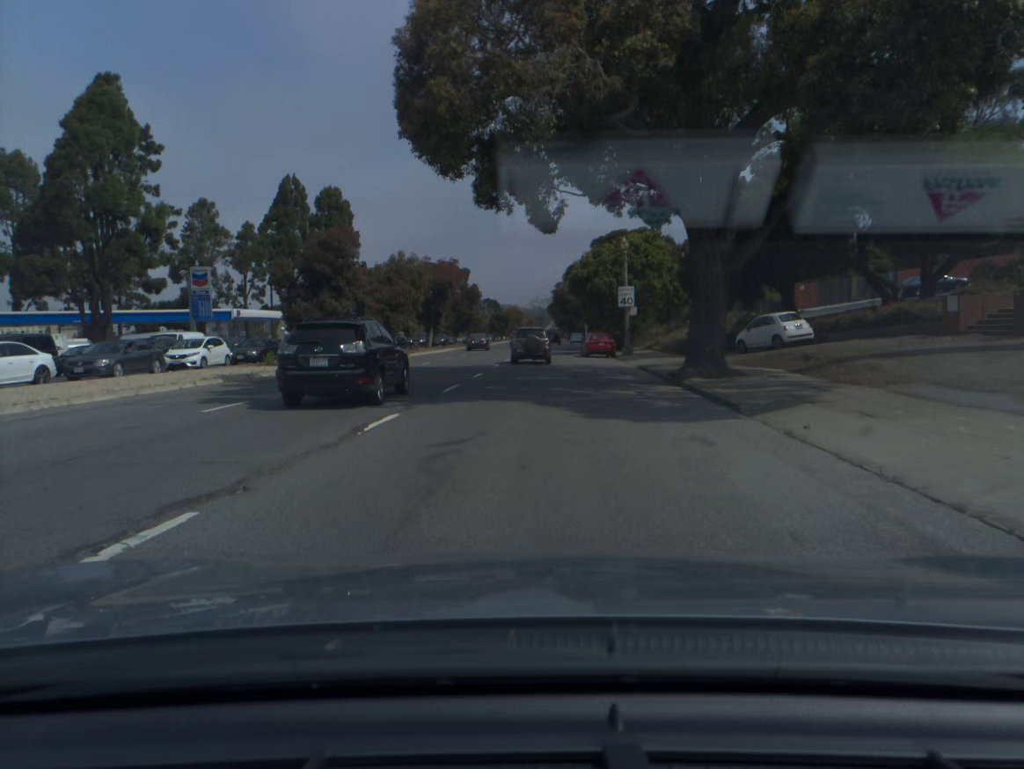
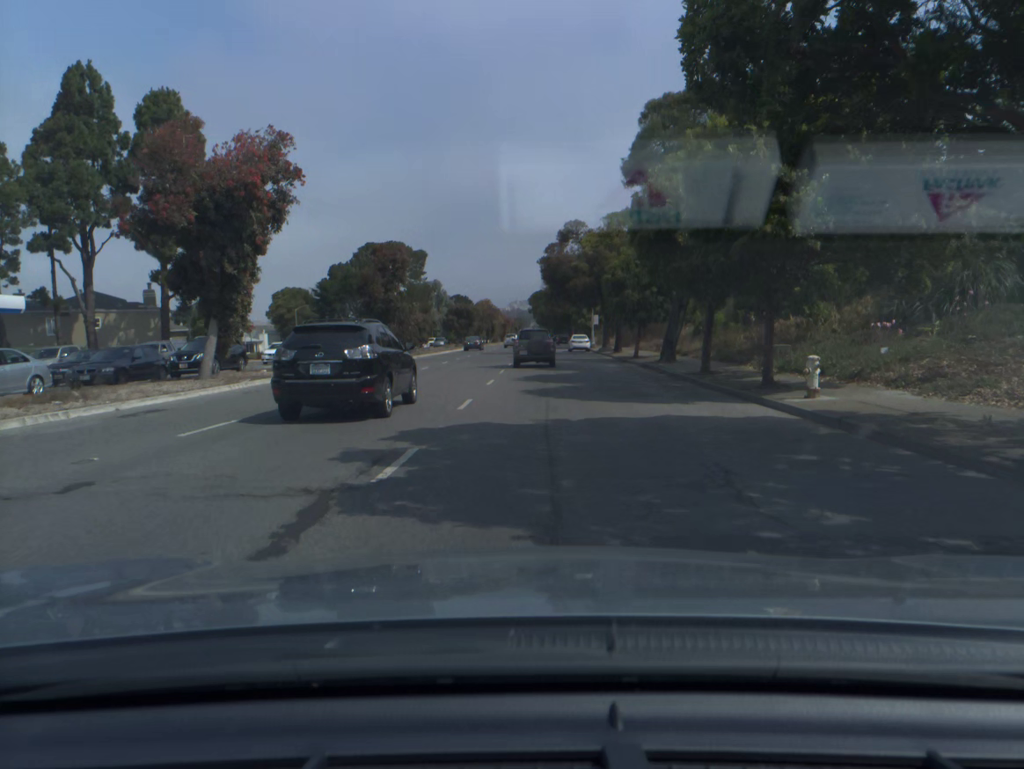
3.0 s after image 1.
(+0.7, +46.8) m; +1°
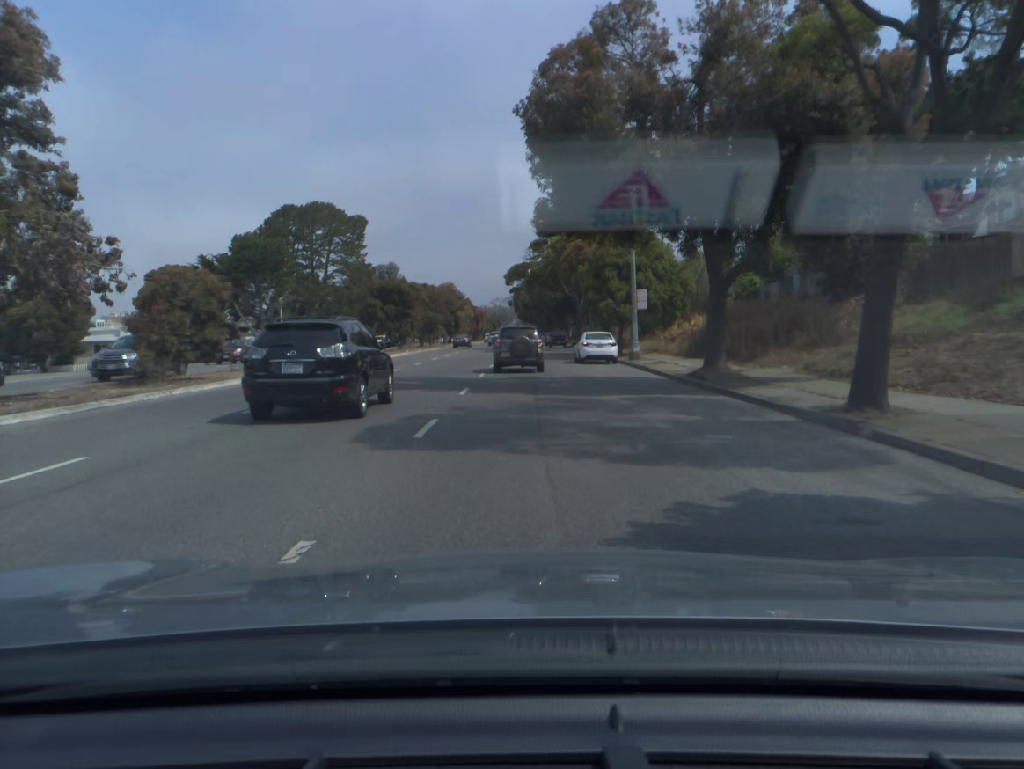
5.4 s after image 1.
(+0.6, +40.5) m; +1°
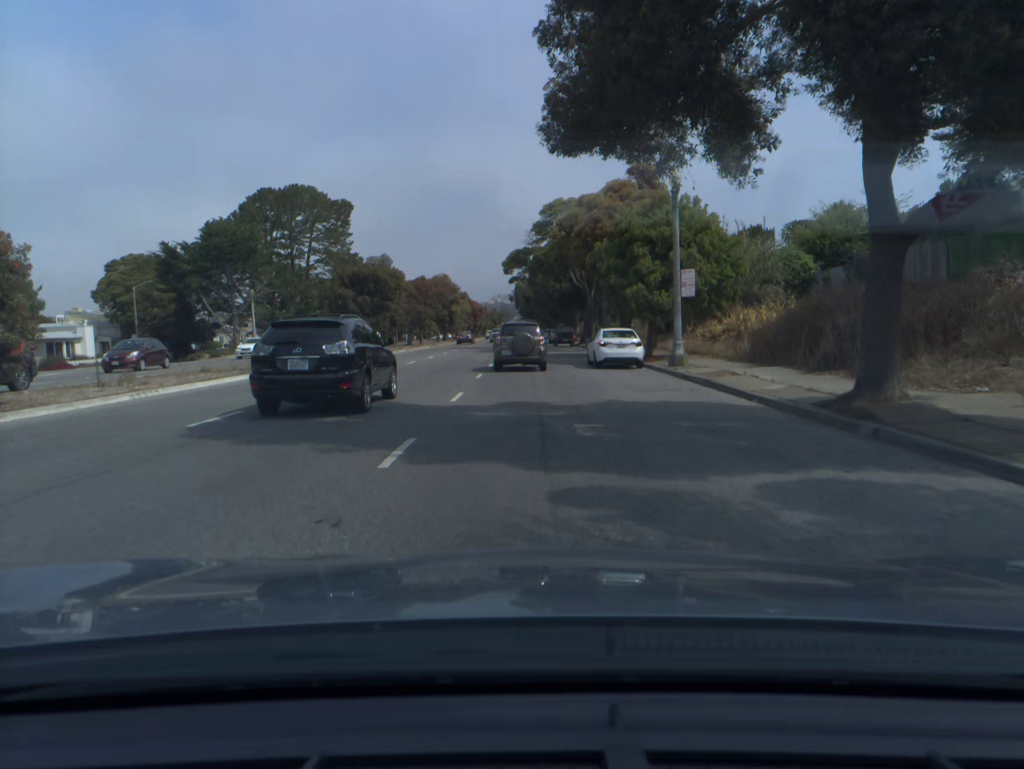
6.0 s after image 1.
(0.0, +10.0) m; 0°
